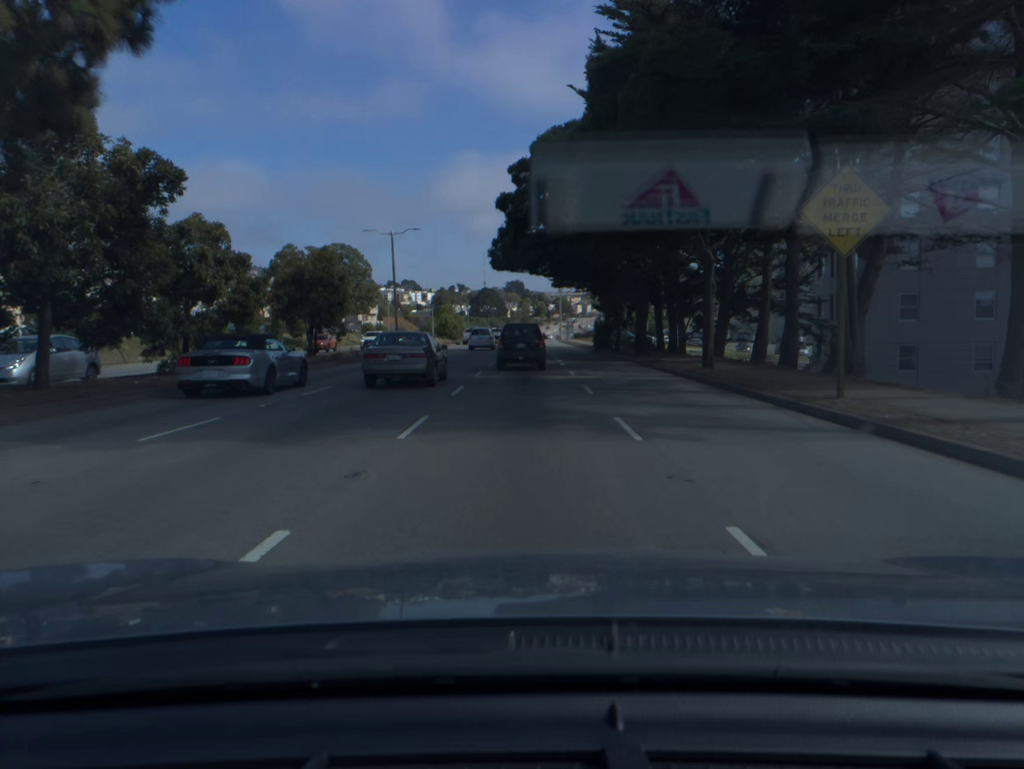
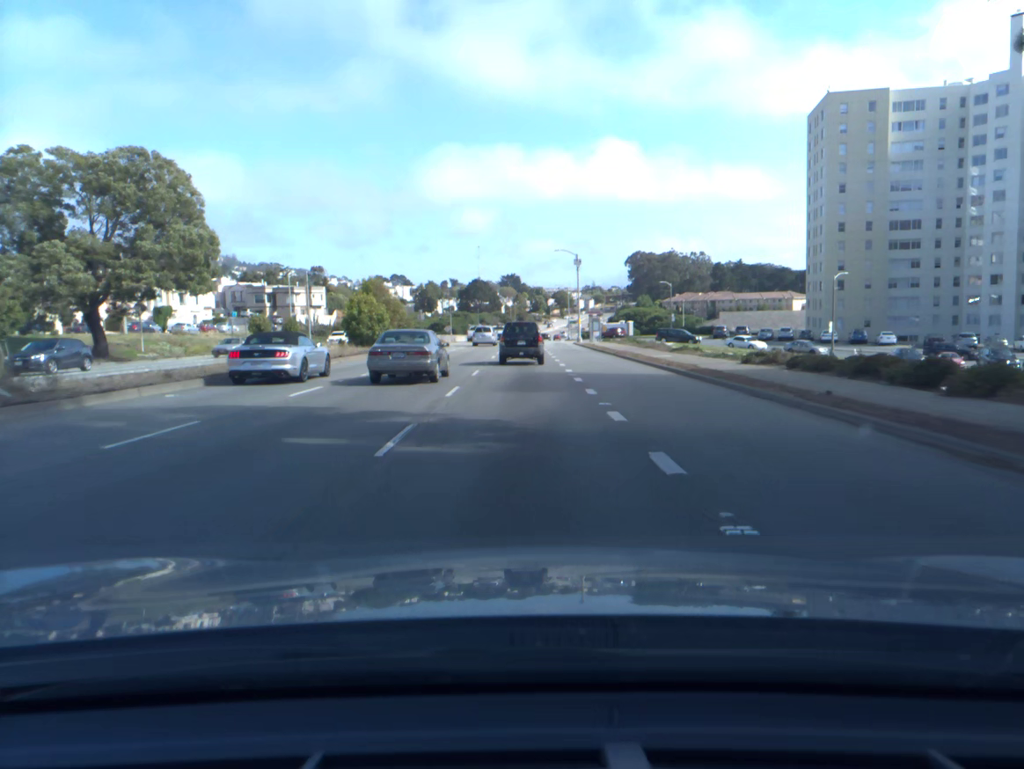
(0.0, +52.8) m; 0°
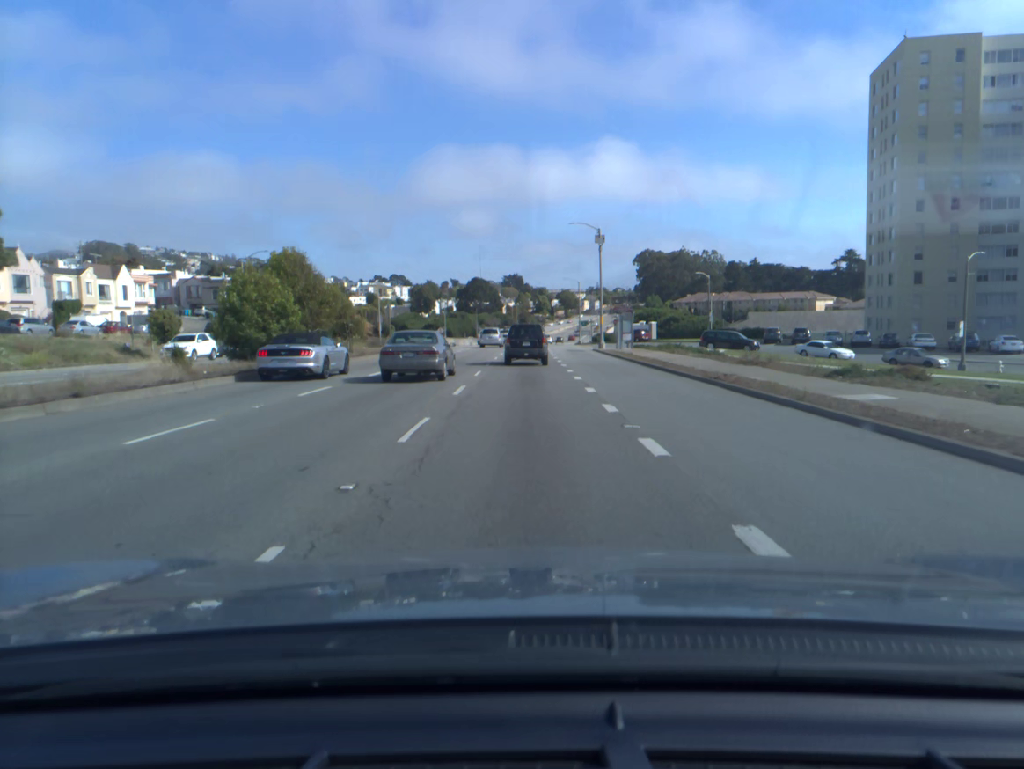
(0.0, +21.8) m; 0°
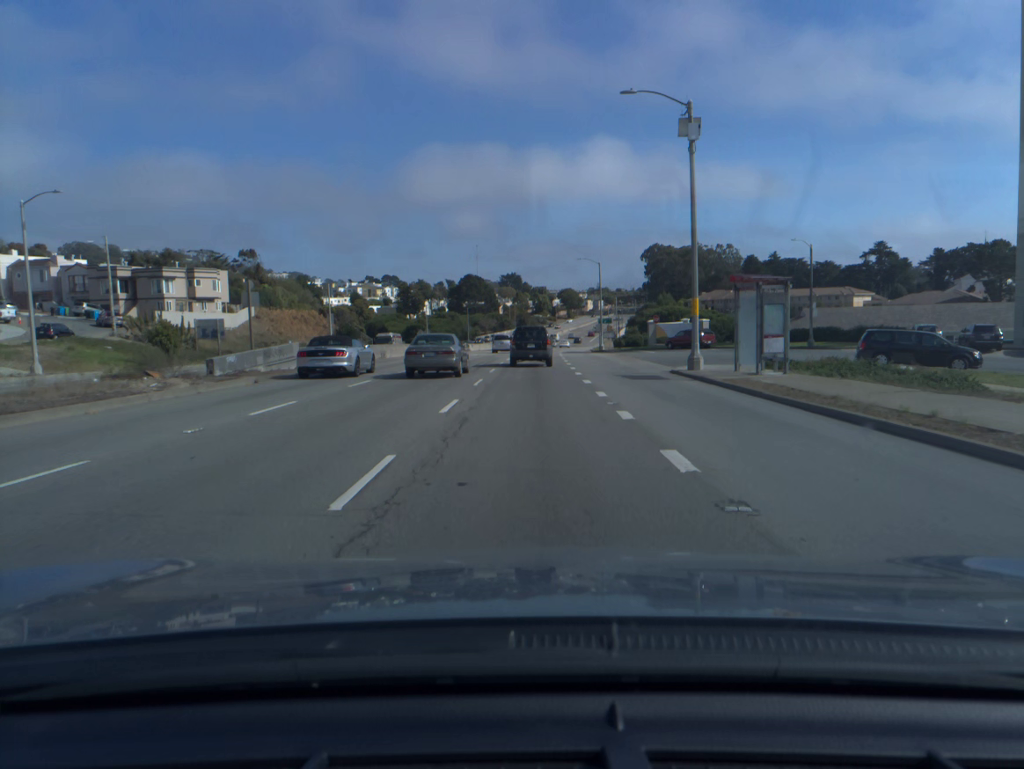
(0.0, +33.1) m; 0°
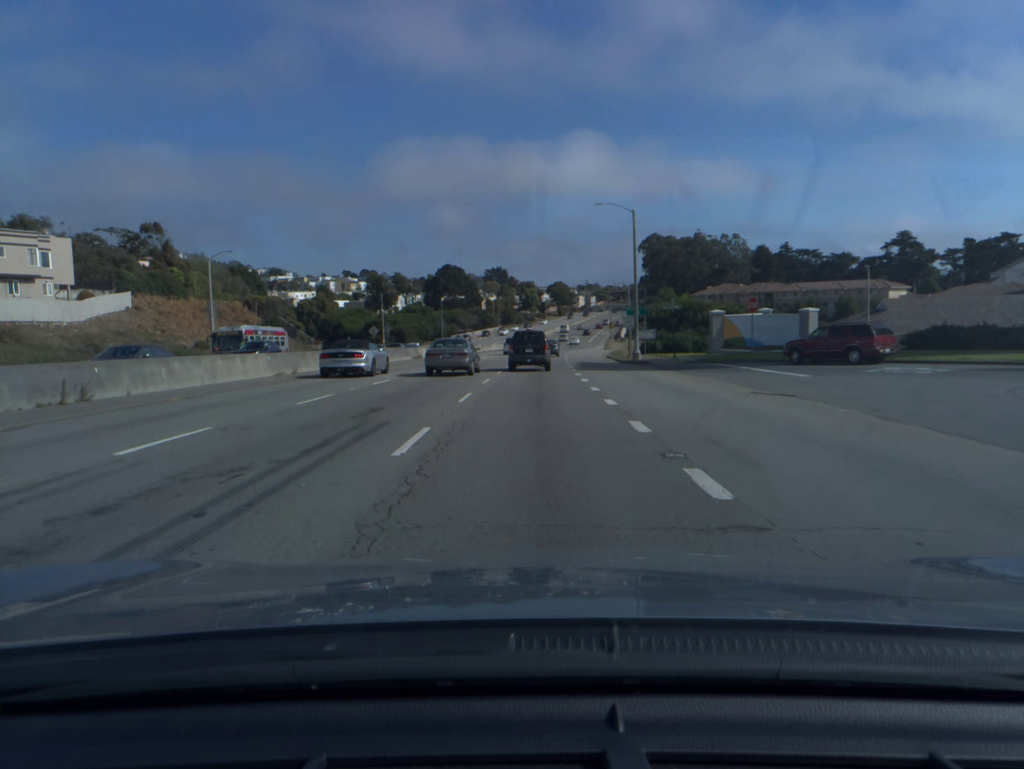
(+0.3, +34.0) m; +1°
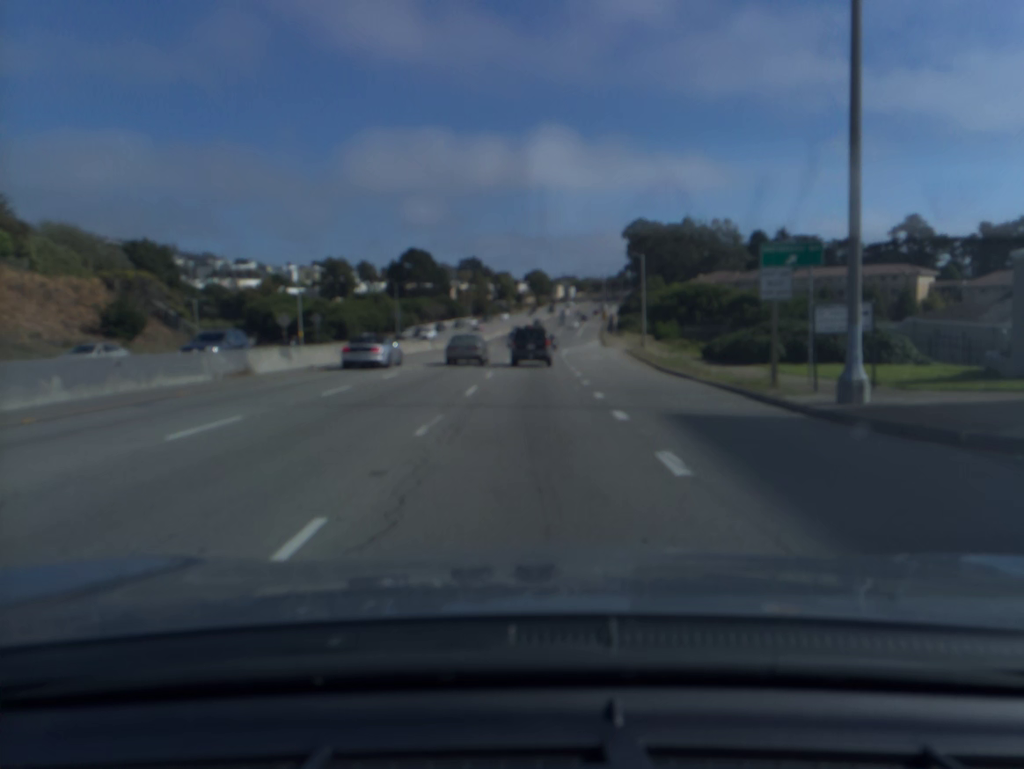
(+0.5, +35.4) m; +2°
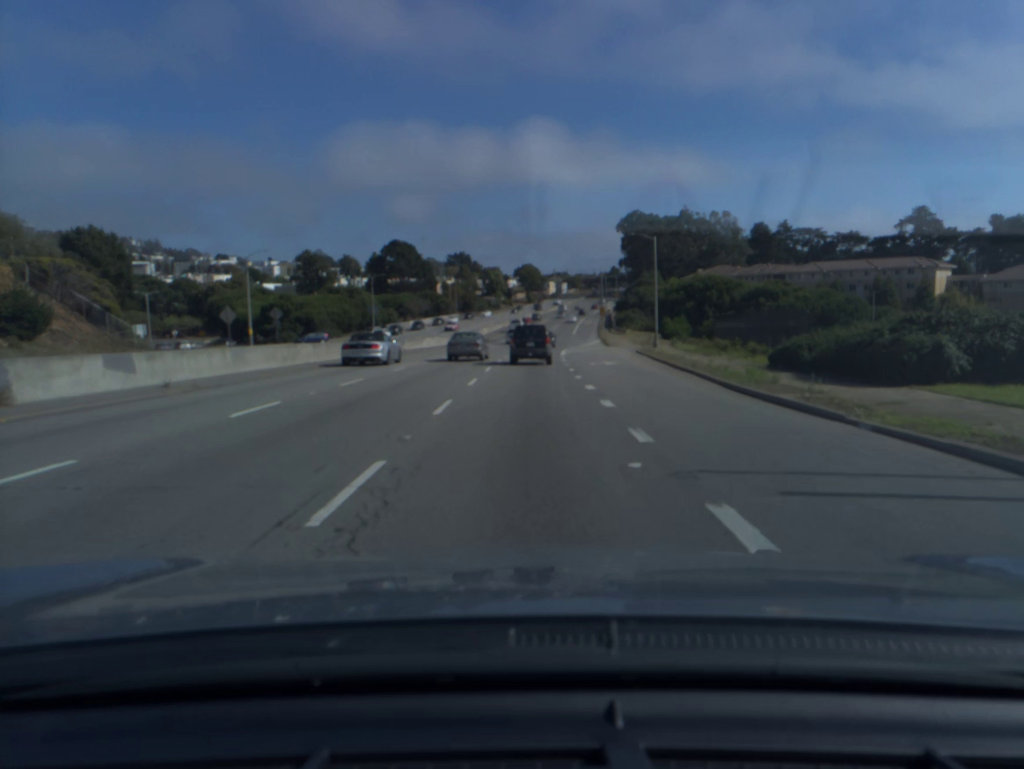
(+0.1, +12.2) m; +1°
